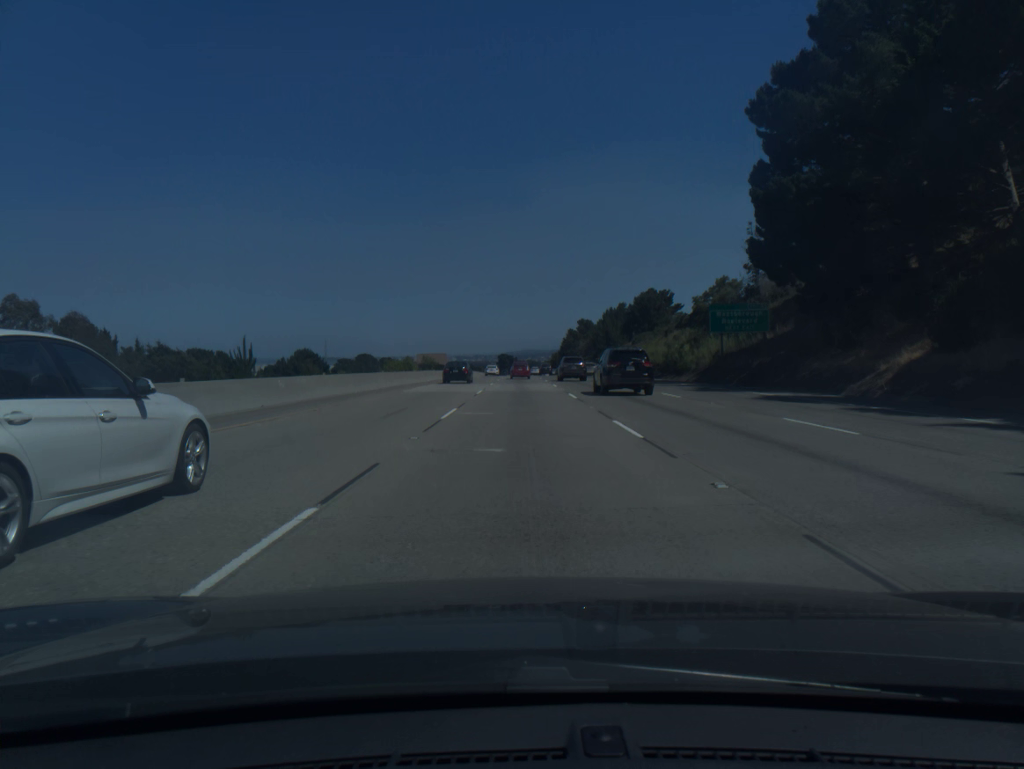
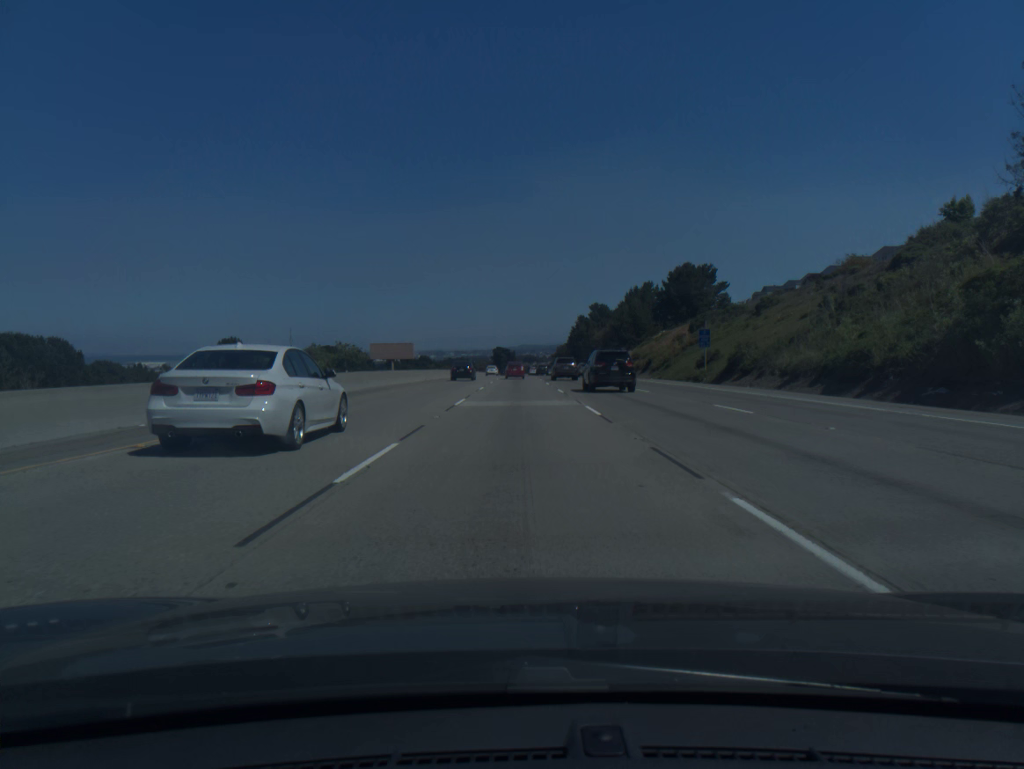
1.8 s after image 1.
(+0.3, +53.3) m; 0°
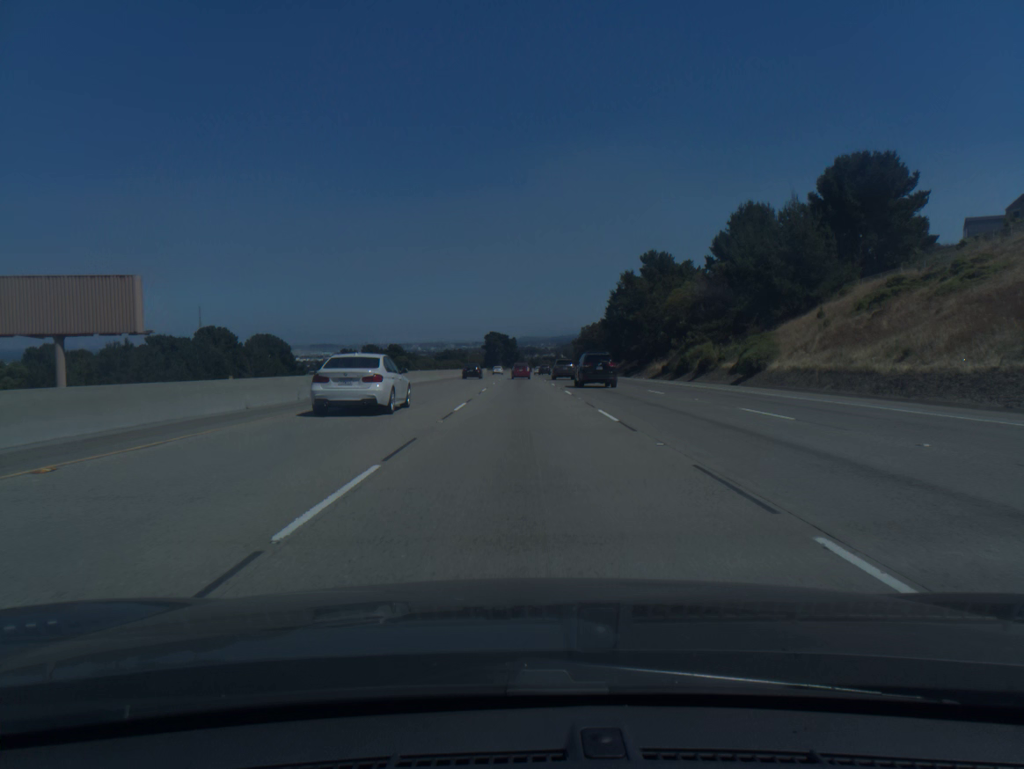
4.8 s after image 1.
(-0.2, +90.3) m; 0°
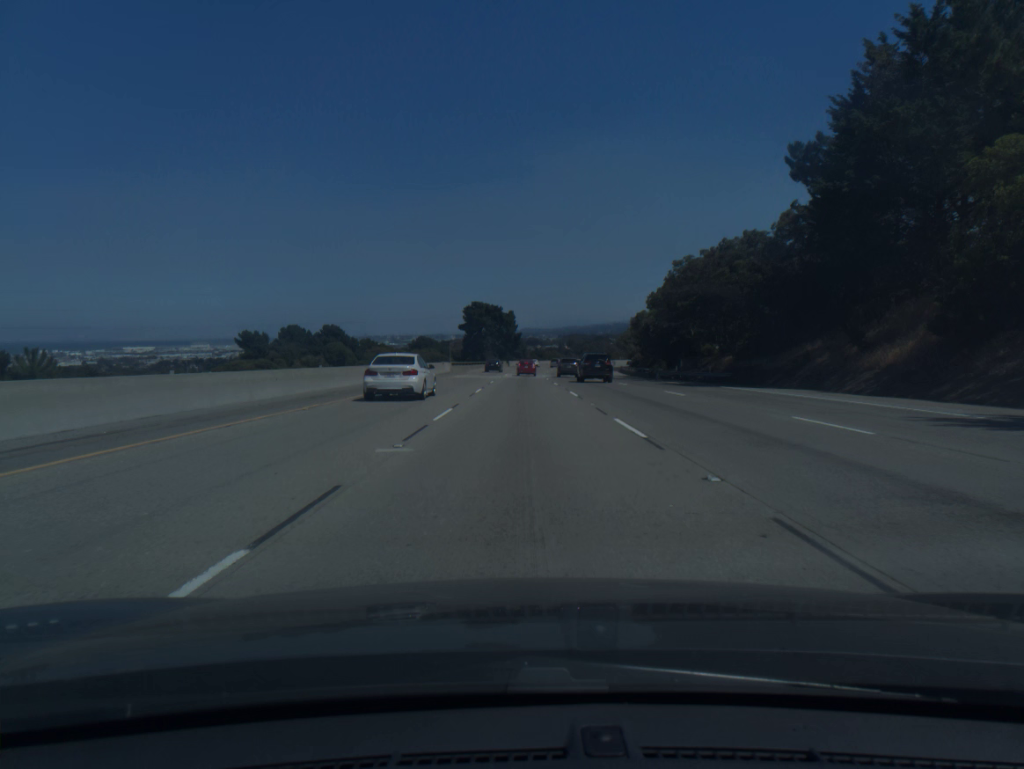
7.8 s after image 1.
(-0.1, +91.6) m; 0°
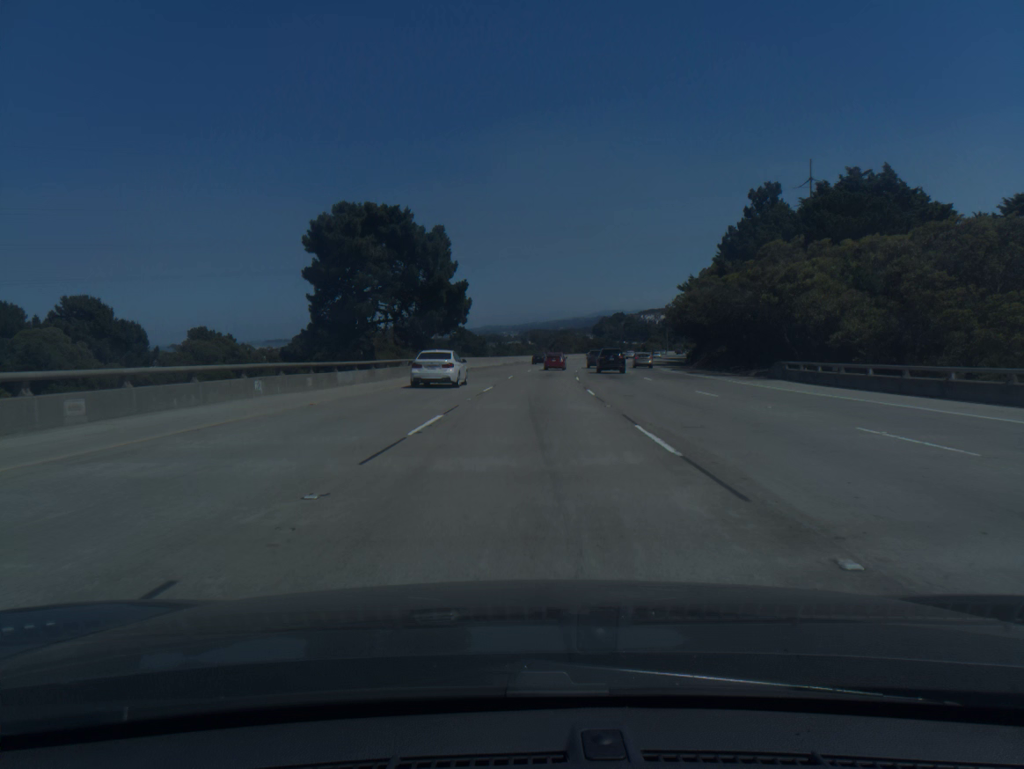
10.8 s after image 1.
(+0.9, +91.0) m; +3°
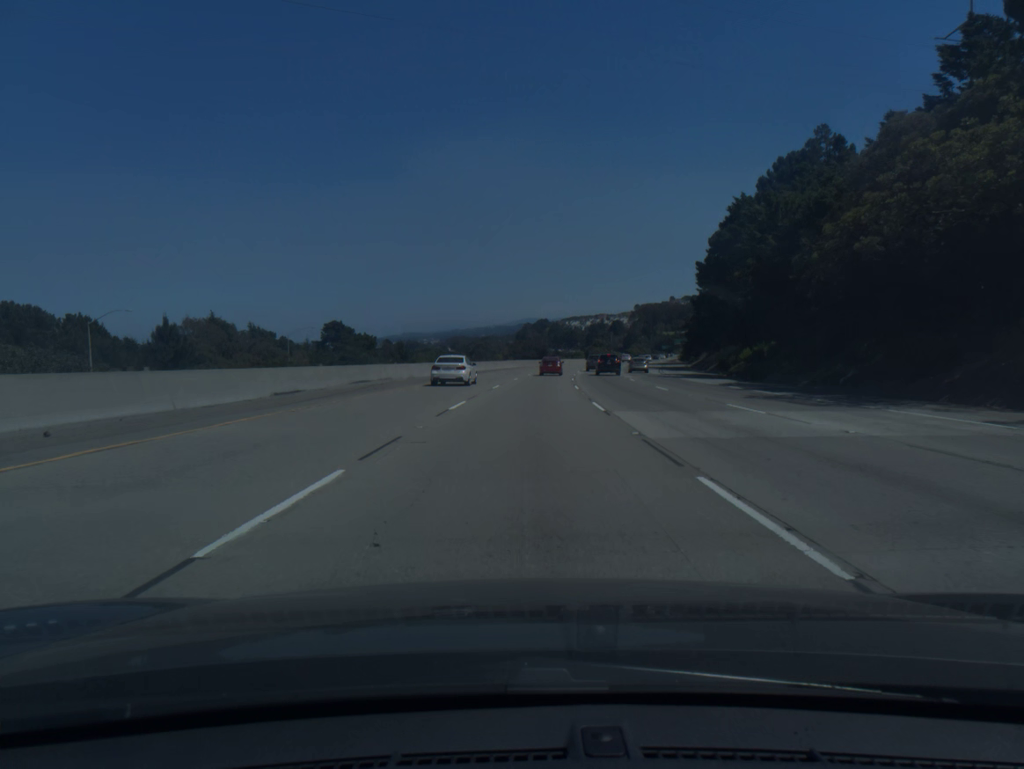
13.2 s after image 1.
(+3.6, +70.1) m; +6°
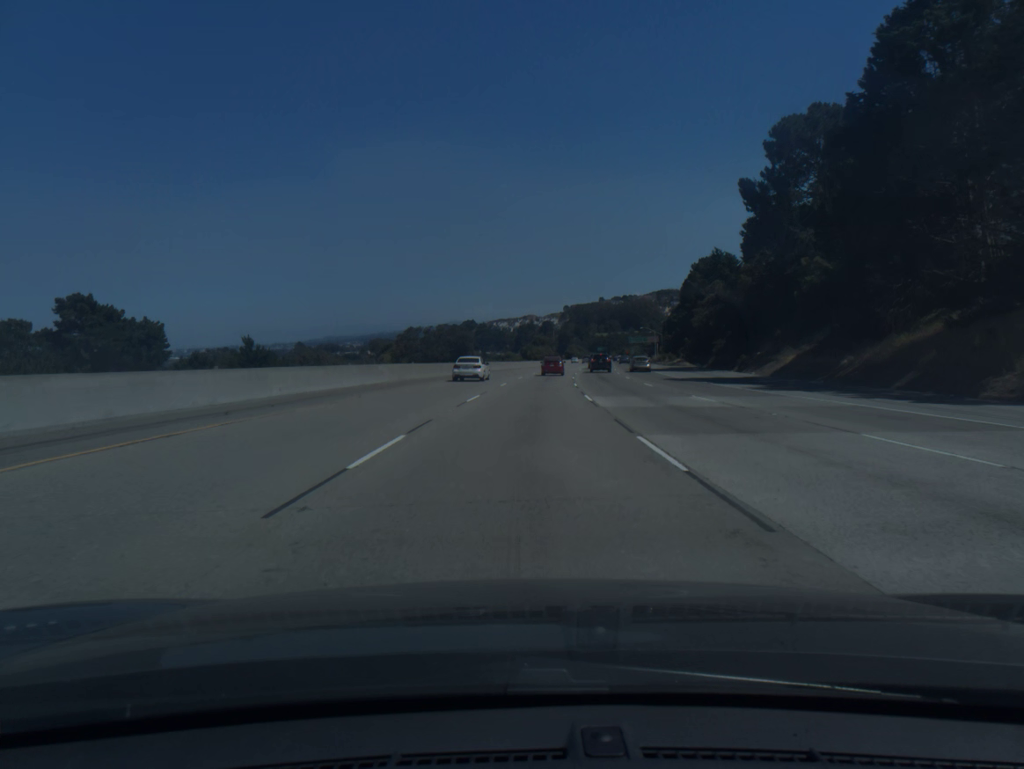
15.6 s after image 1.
(+3.1, +68.8) m; +5°
